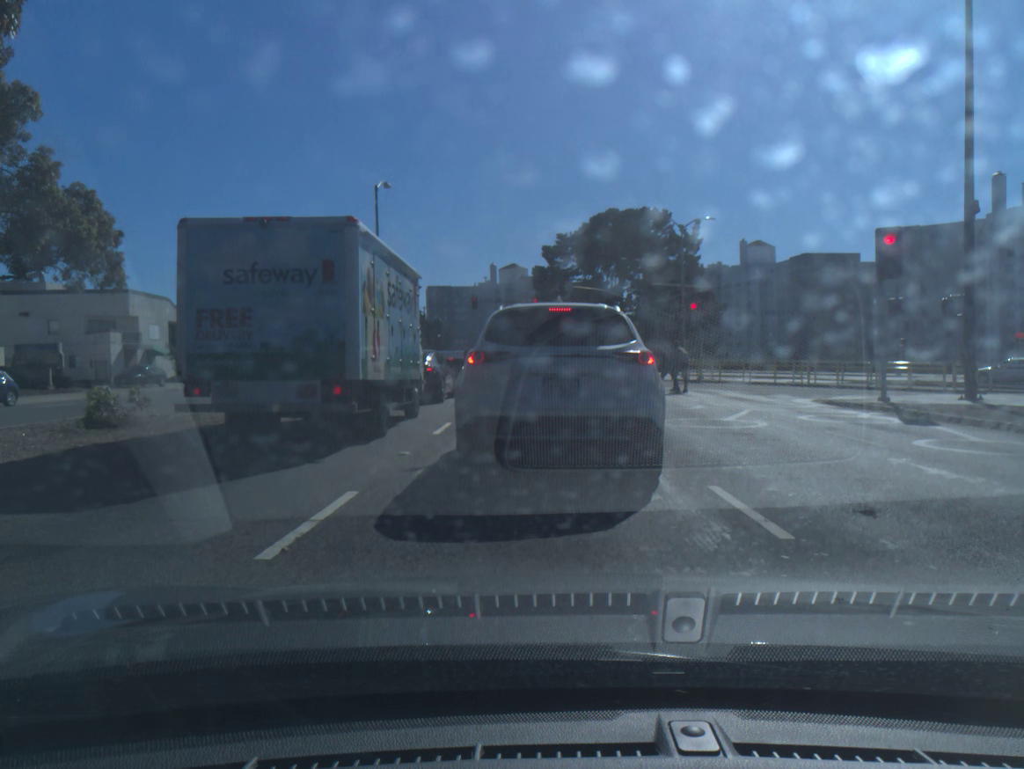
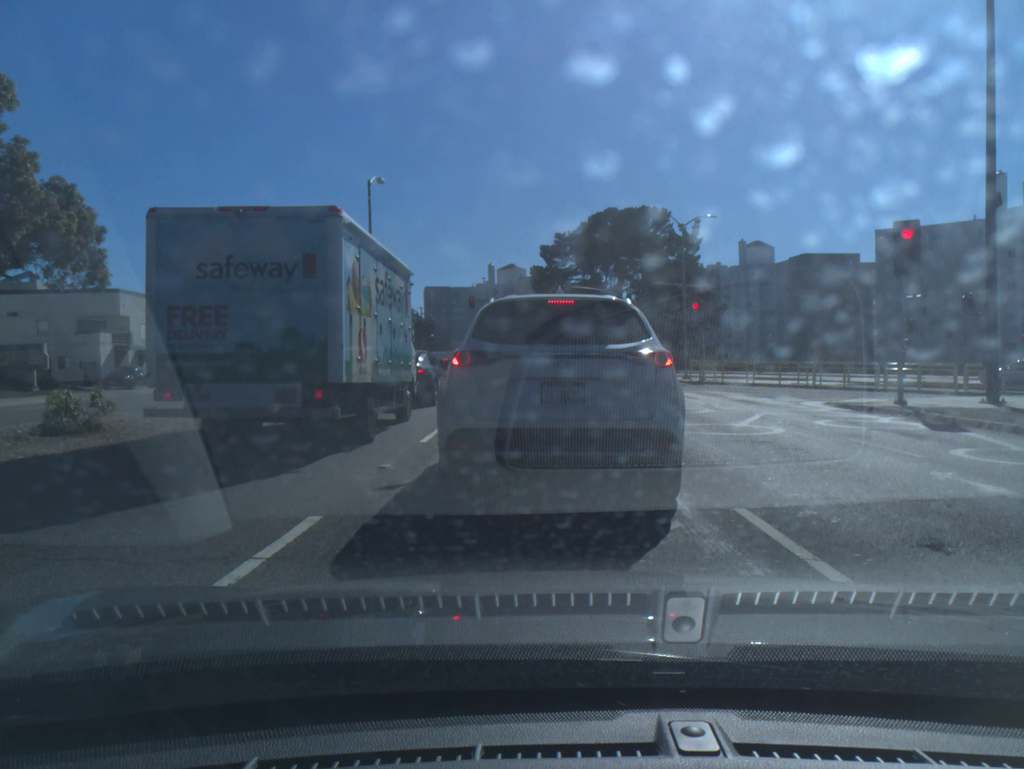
(0.0, +1.1) m; 0°
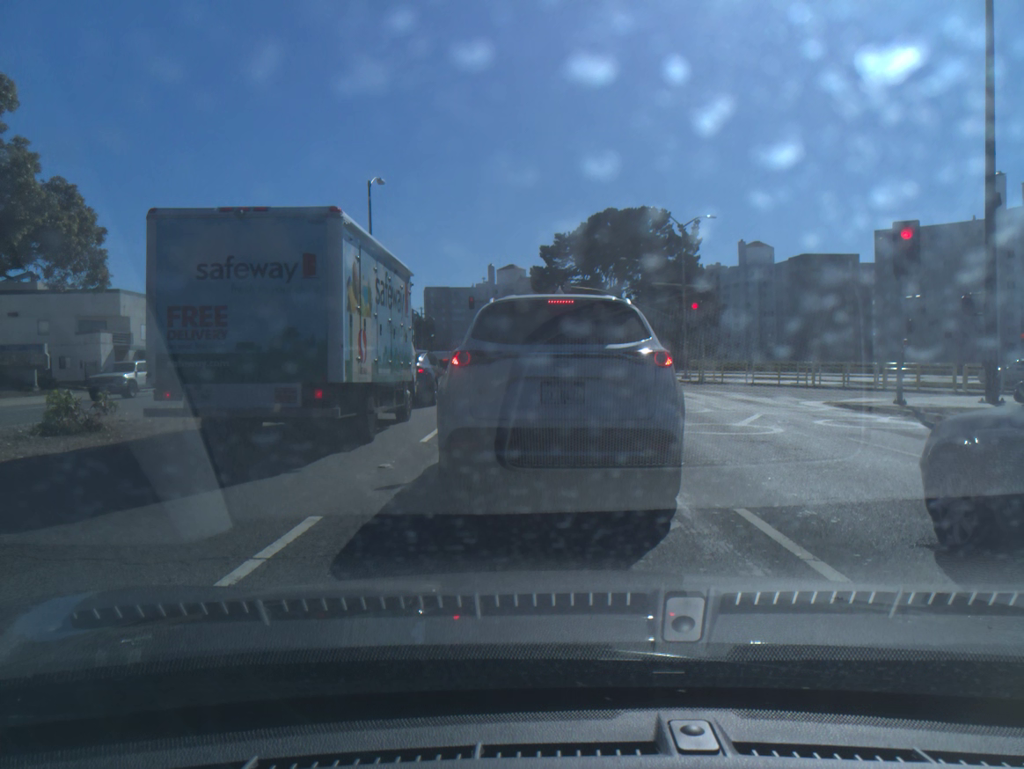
(0.0, 0.0) m; 0°
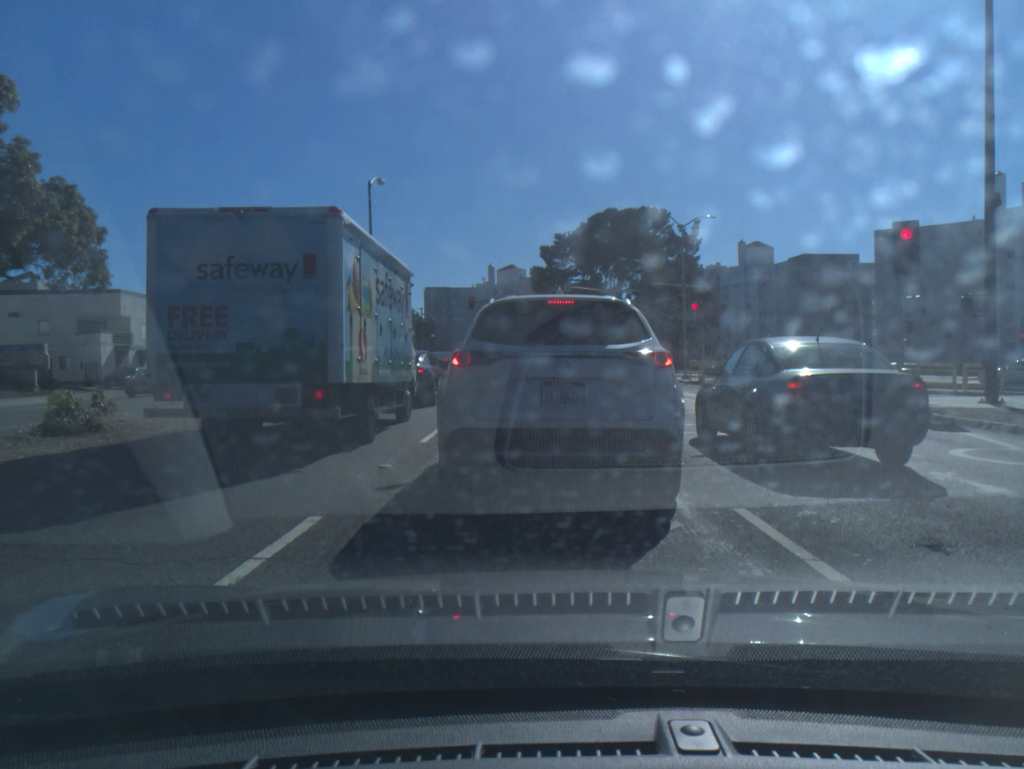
(0.0, 0.0) m; 0°
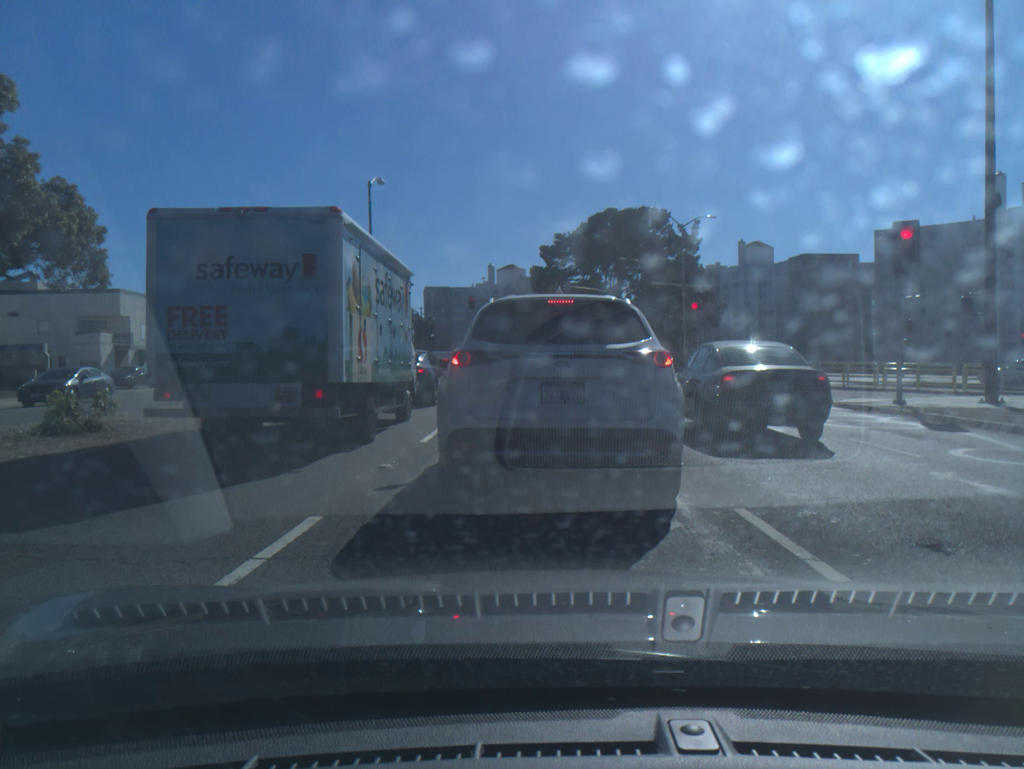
(0.0, 0.0) m; 0°
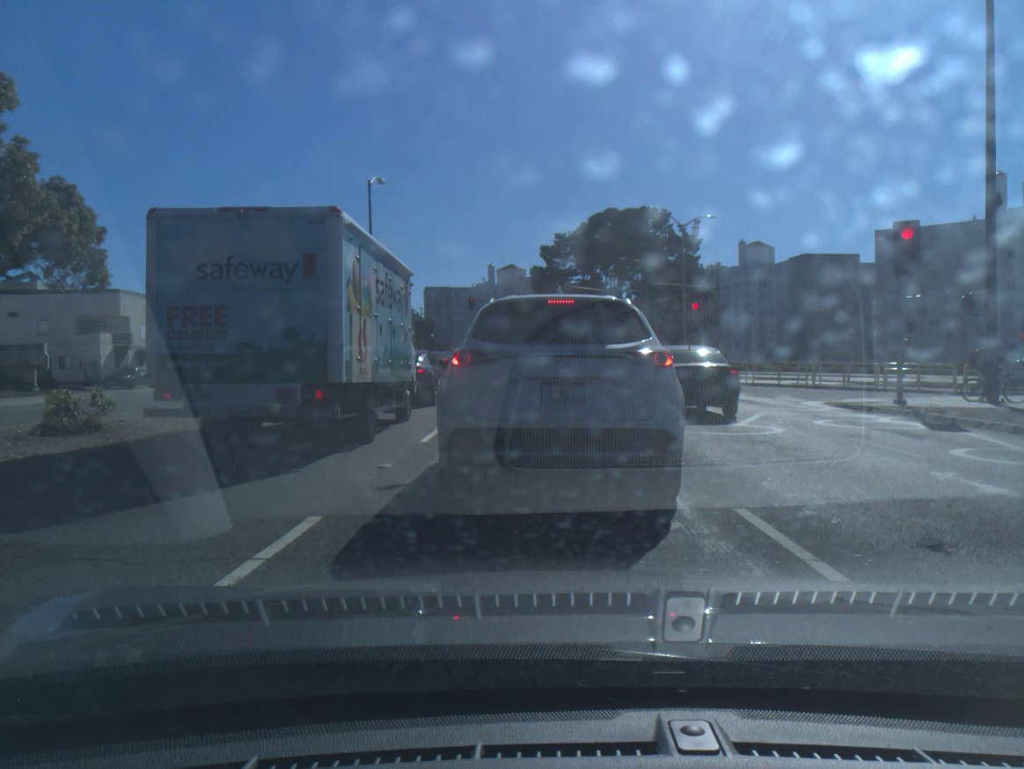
(0.0, 0.0) m; 0°
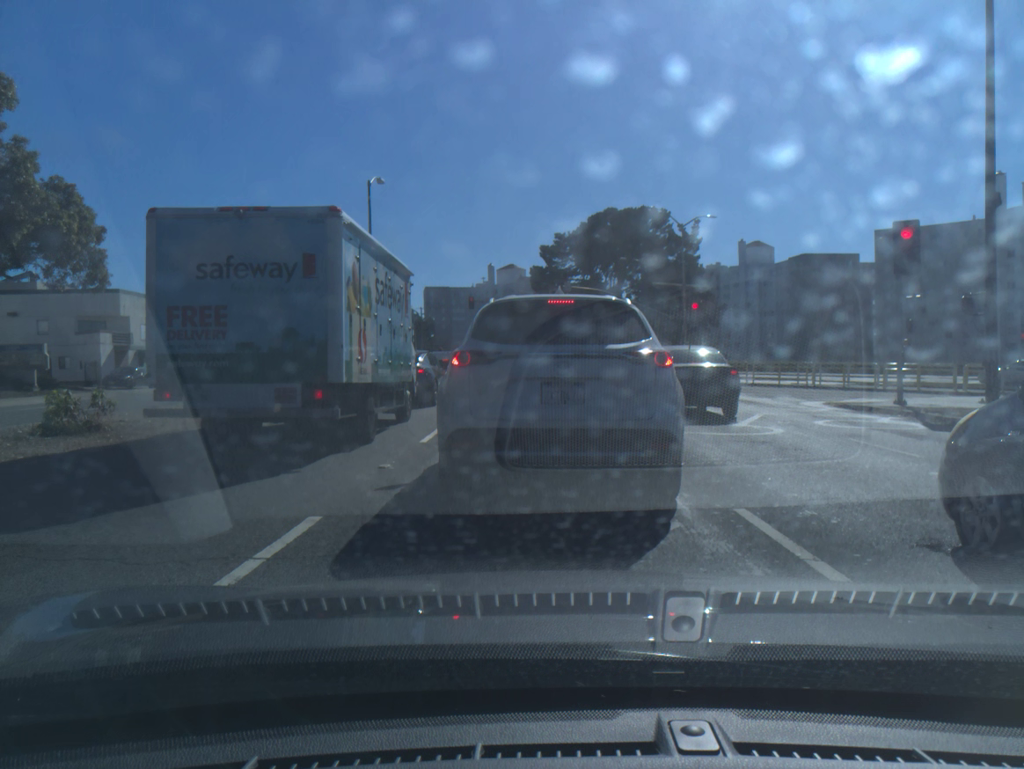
(0.0, 0.0) m; 0°
